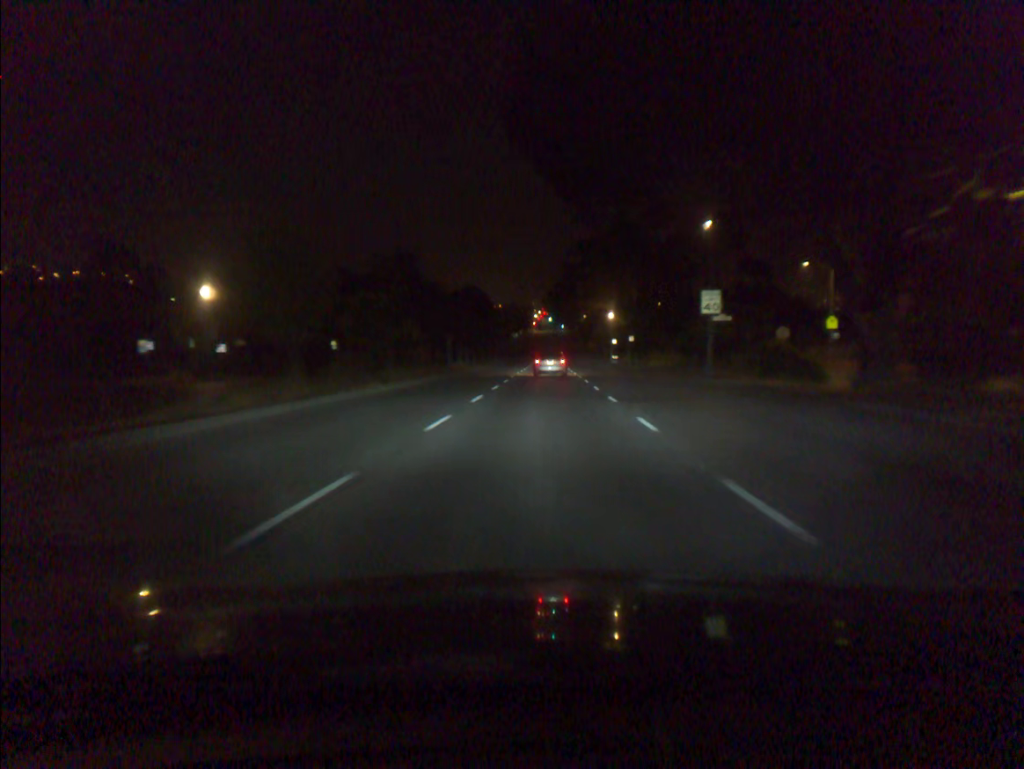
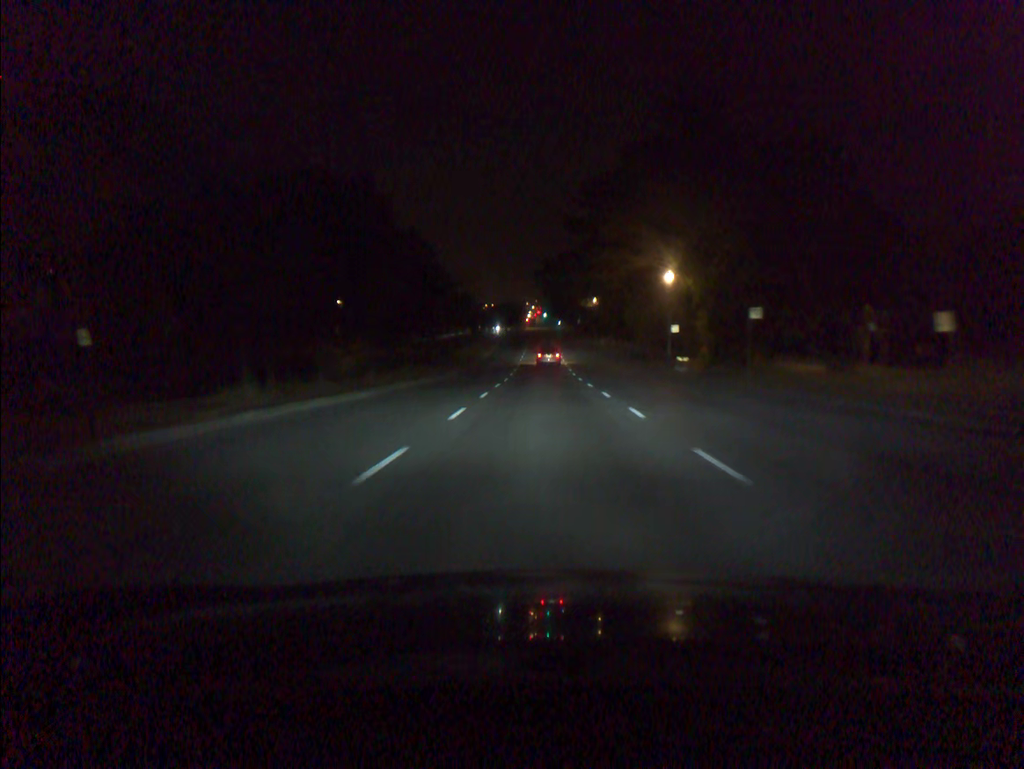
(+0.2, +49.2) m; +1°
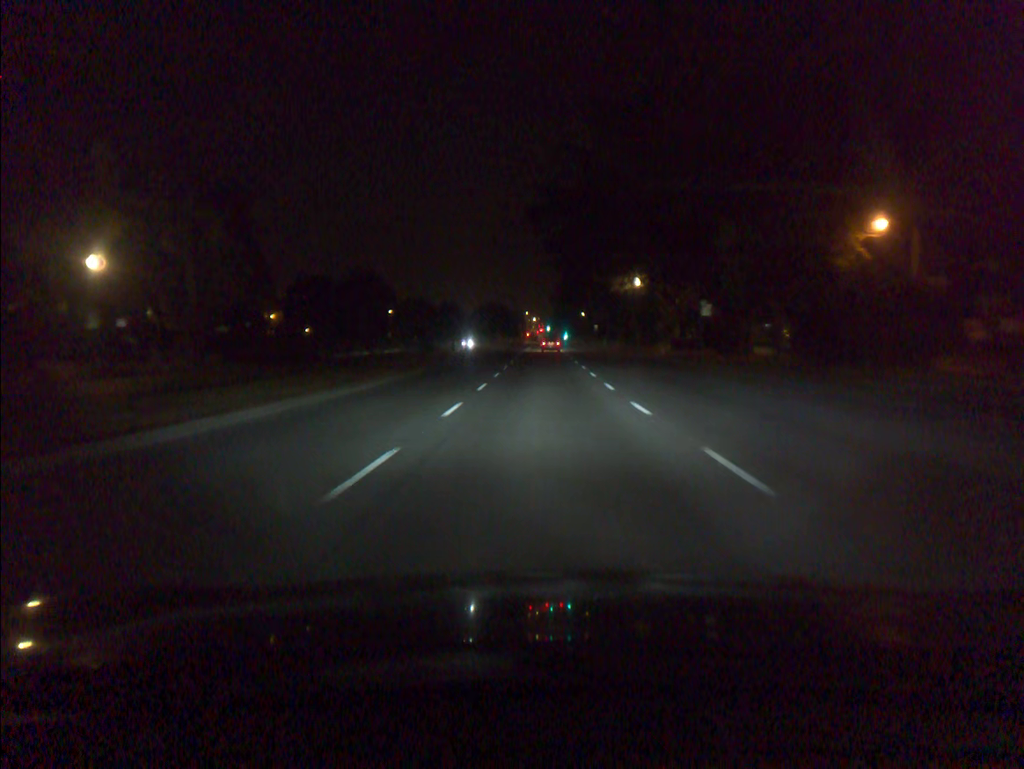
(0.0, +51.0) m; 0°
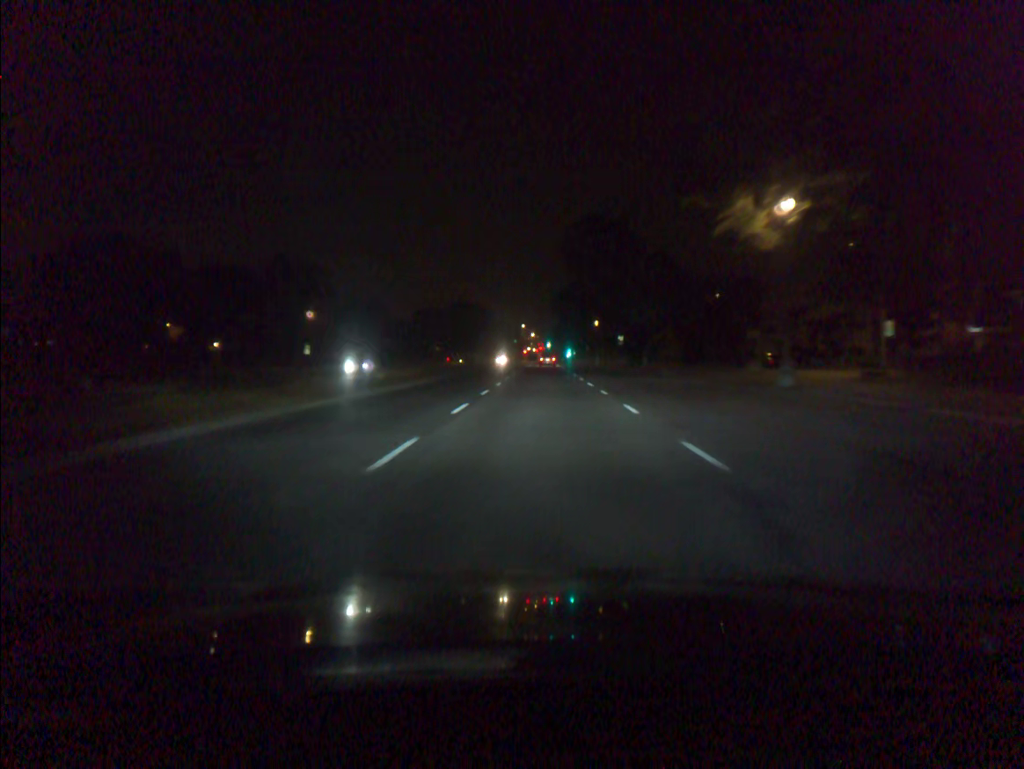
(+0.1, +42.5) m; 0°
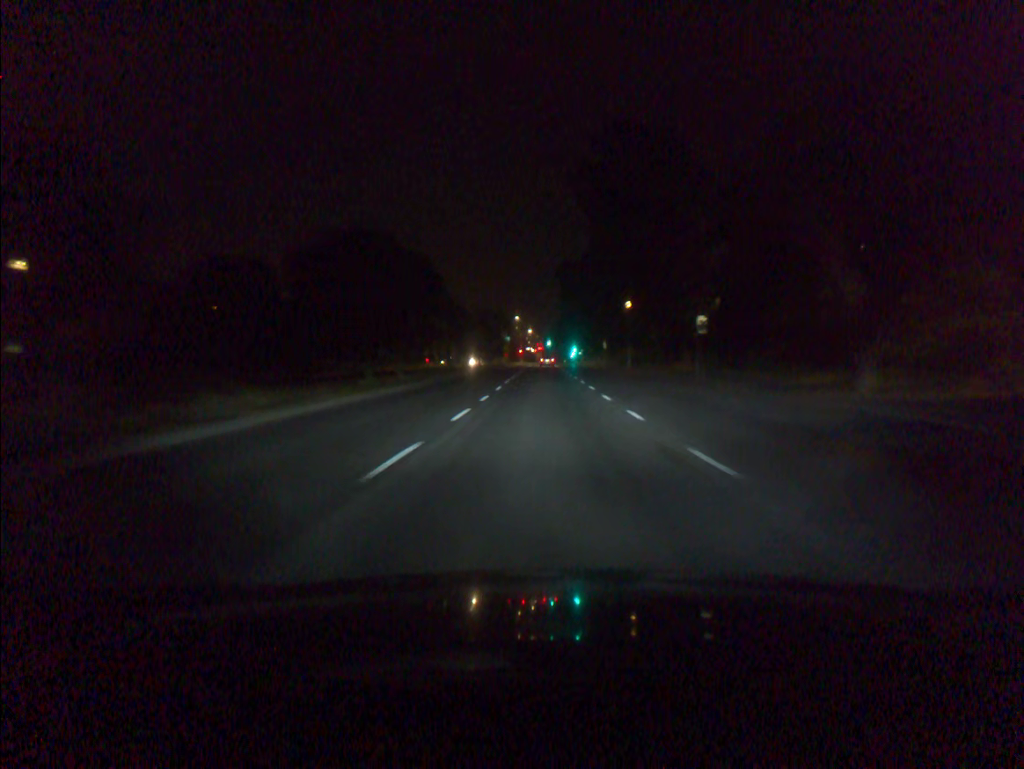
(0.0, +44.2) m; 0°
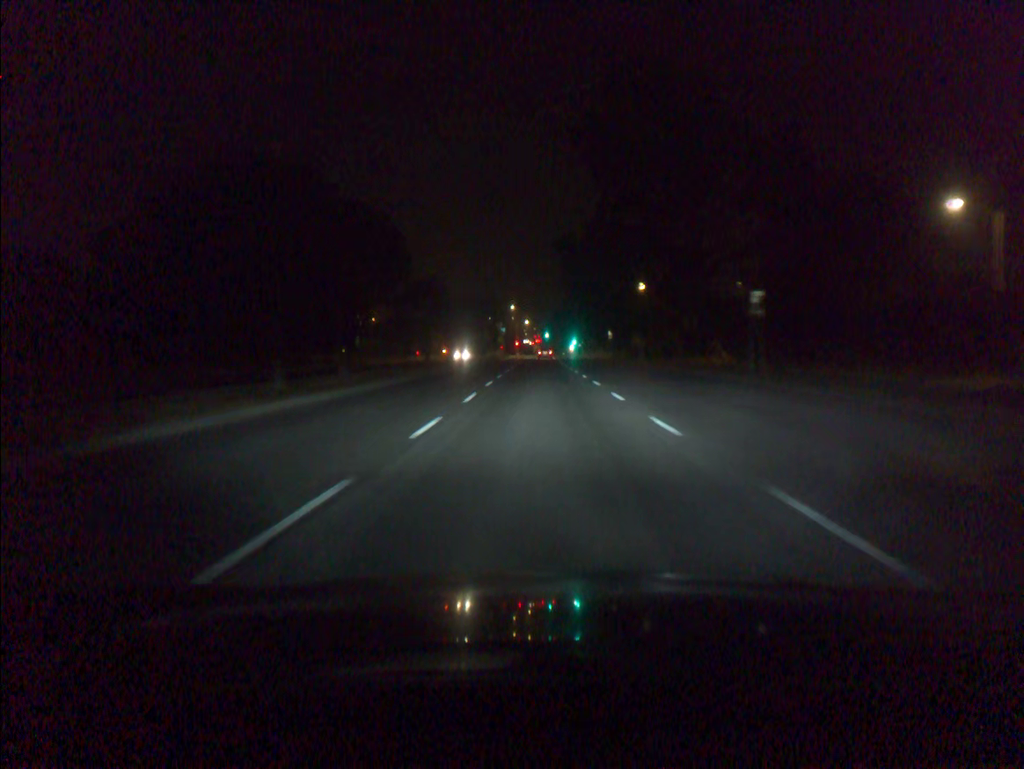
(0.0, +11.3) m; 0°
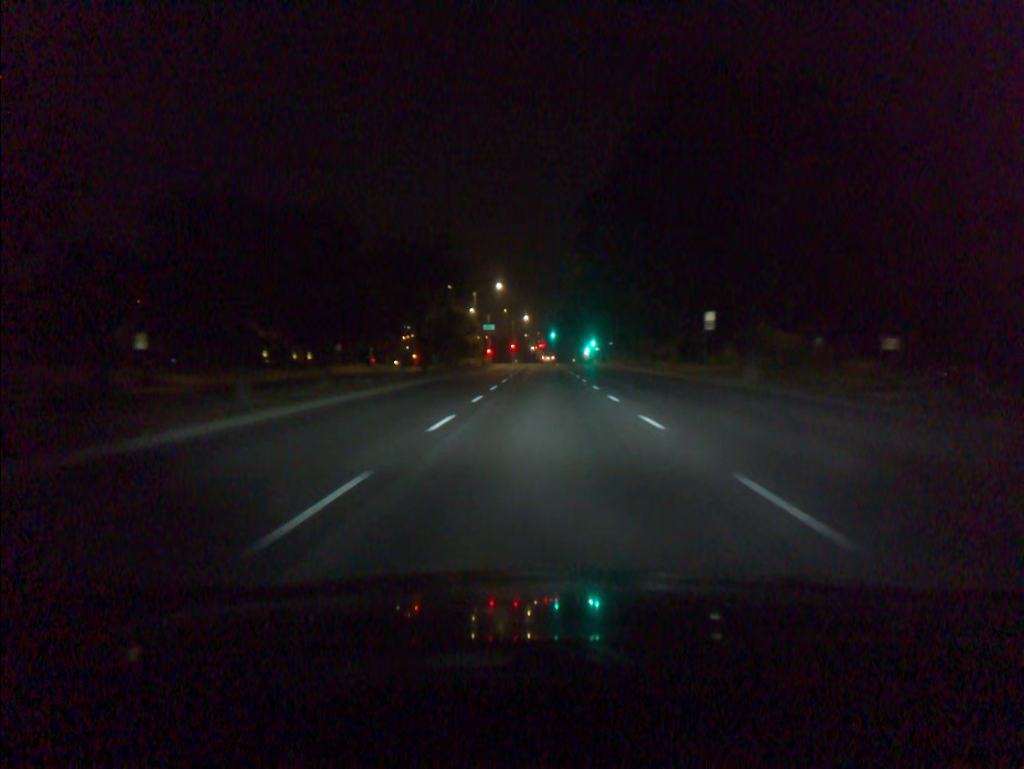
(-0.1, +56.7) m; 0°
